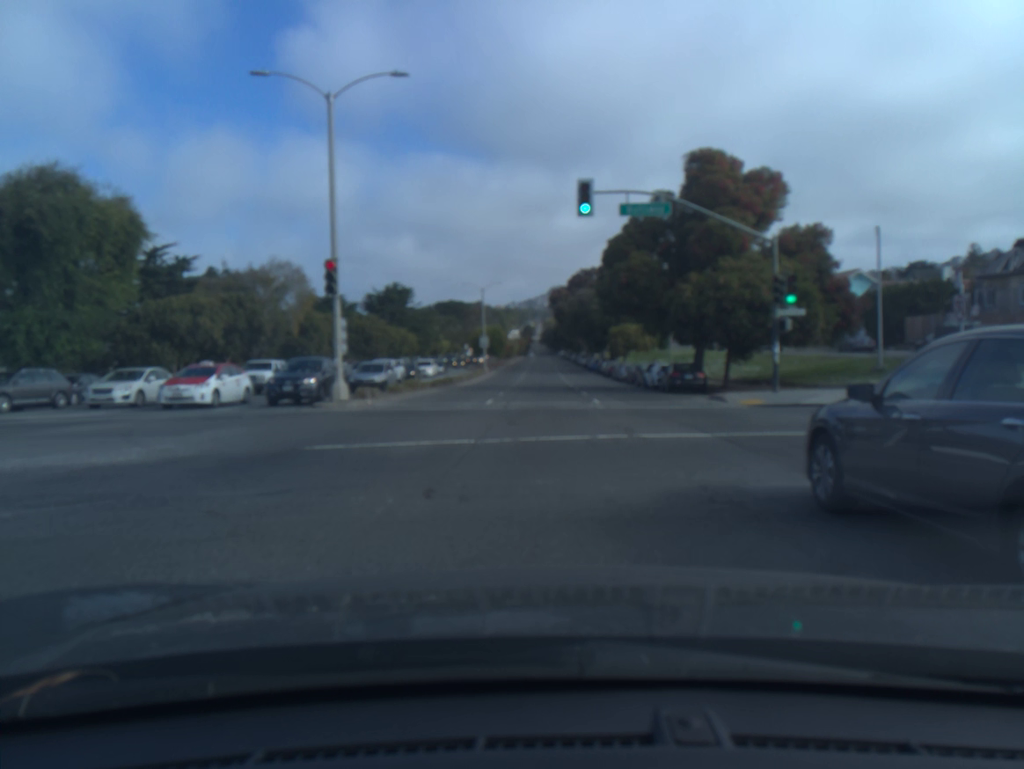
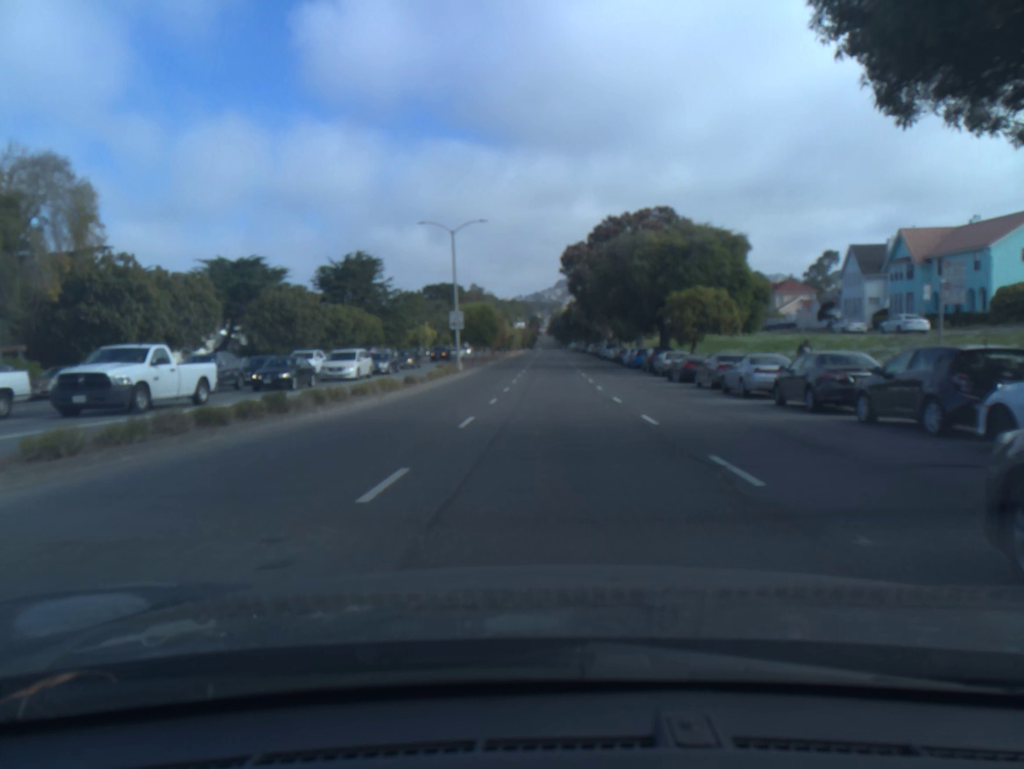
(-0.1, +32.8) m; -1°
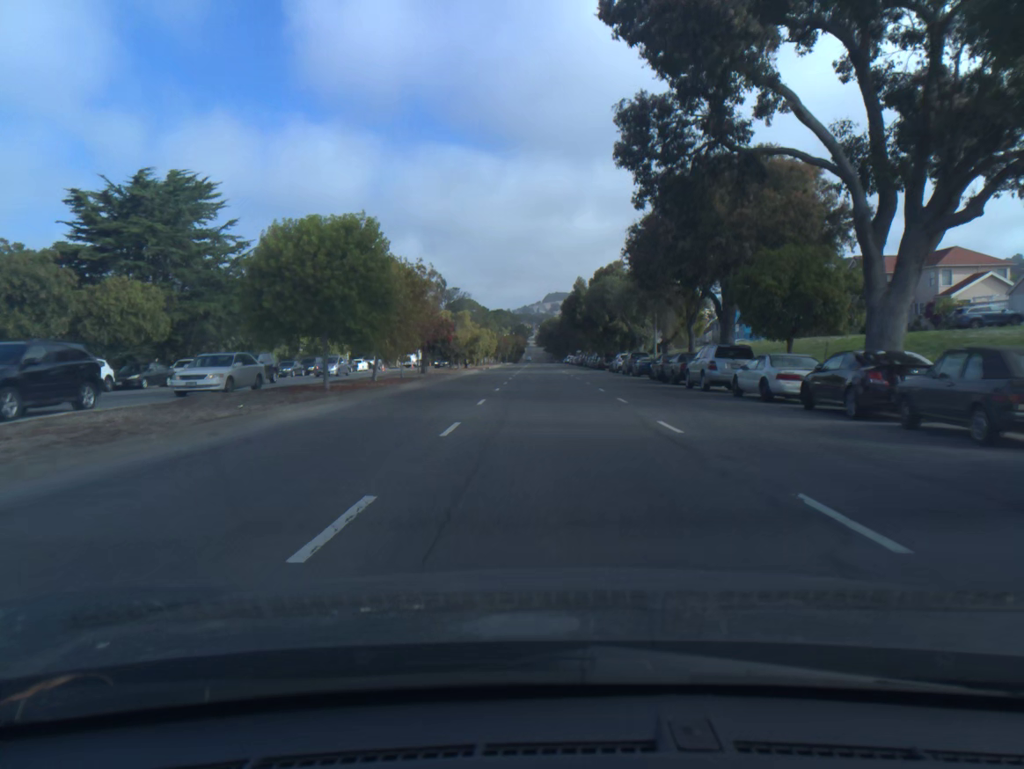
(+0.4, +53.5) m; +1°
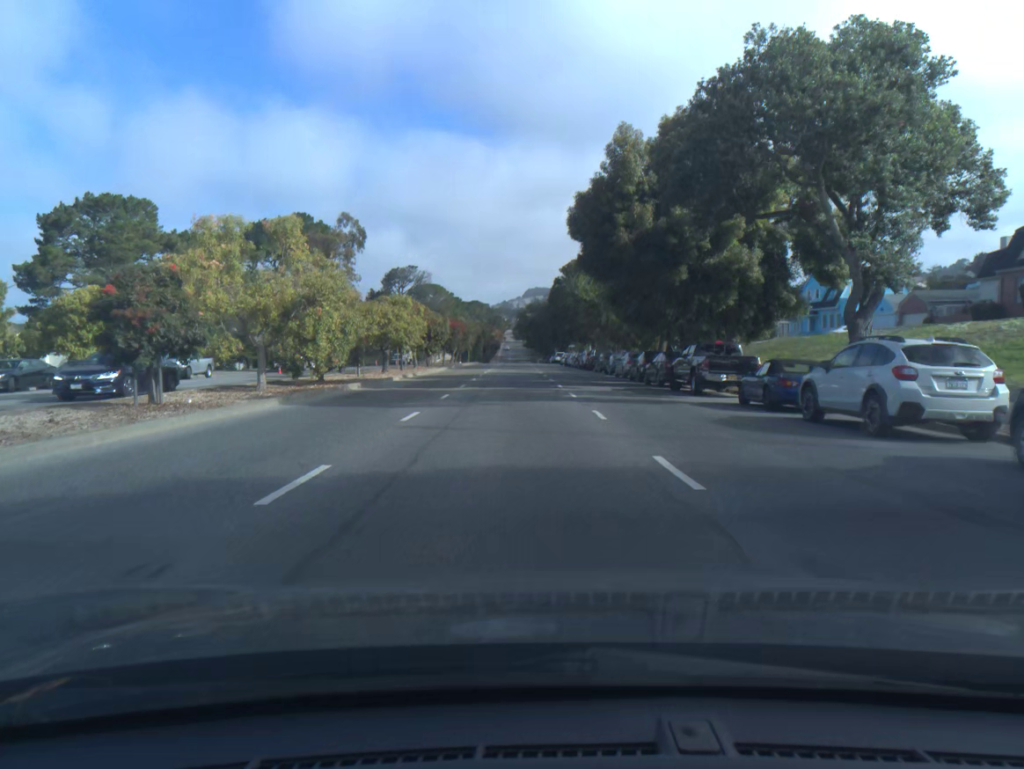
(+0.3, +48.8) m; +1°
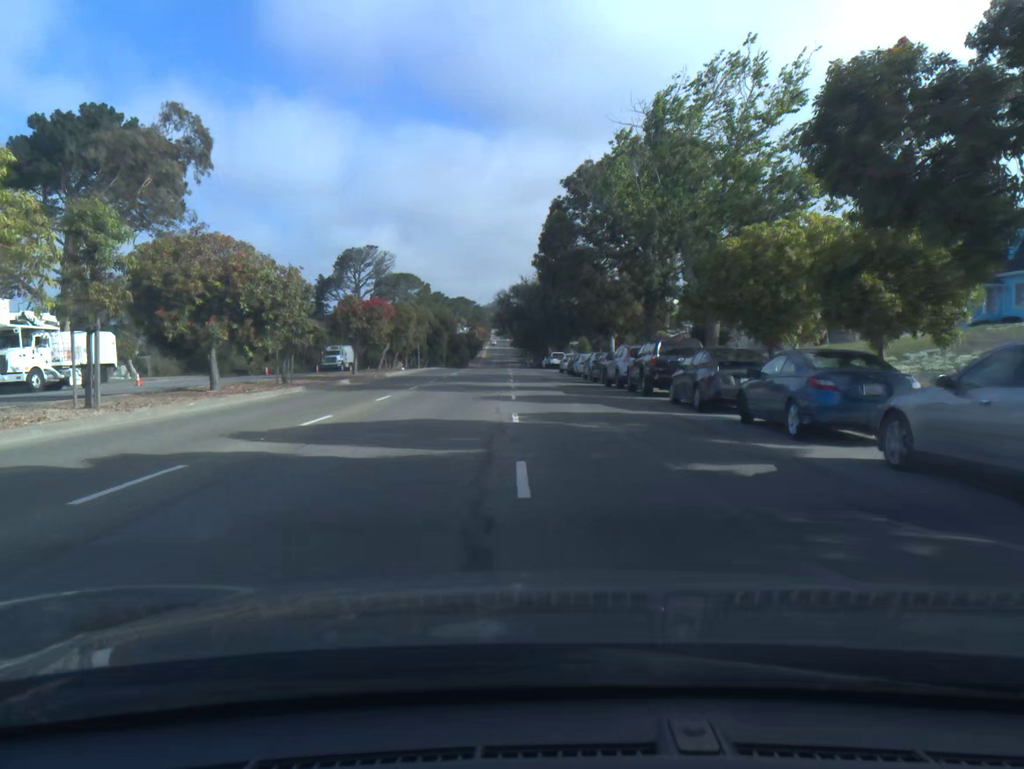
(+0.4, +36.6) m; +1°
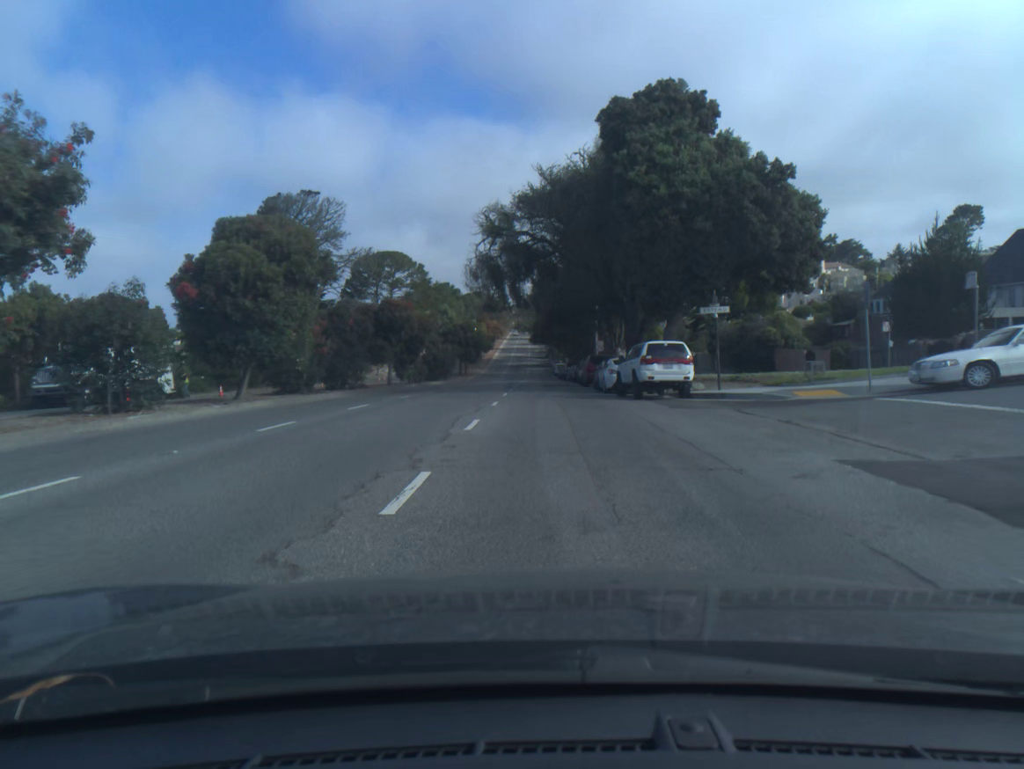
(-1.1, +59.2) m; -2°
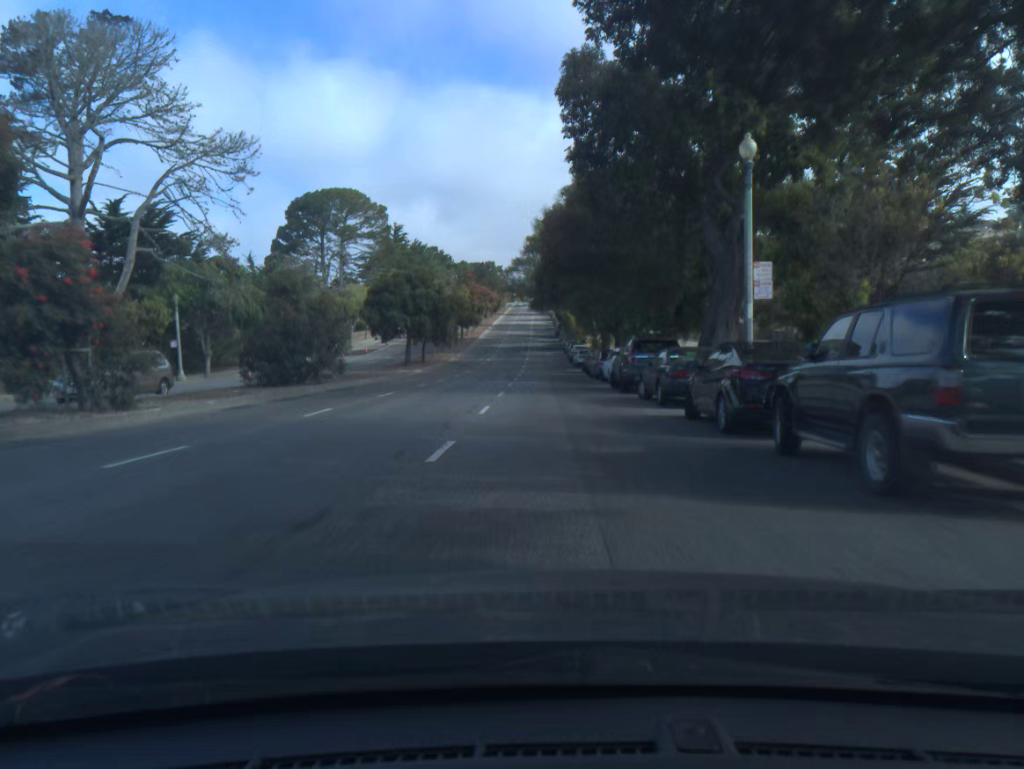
(-0.3, +48.0) m; -1°
